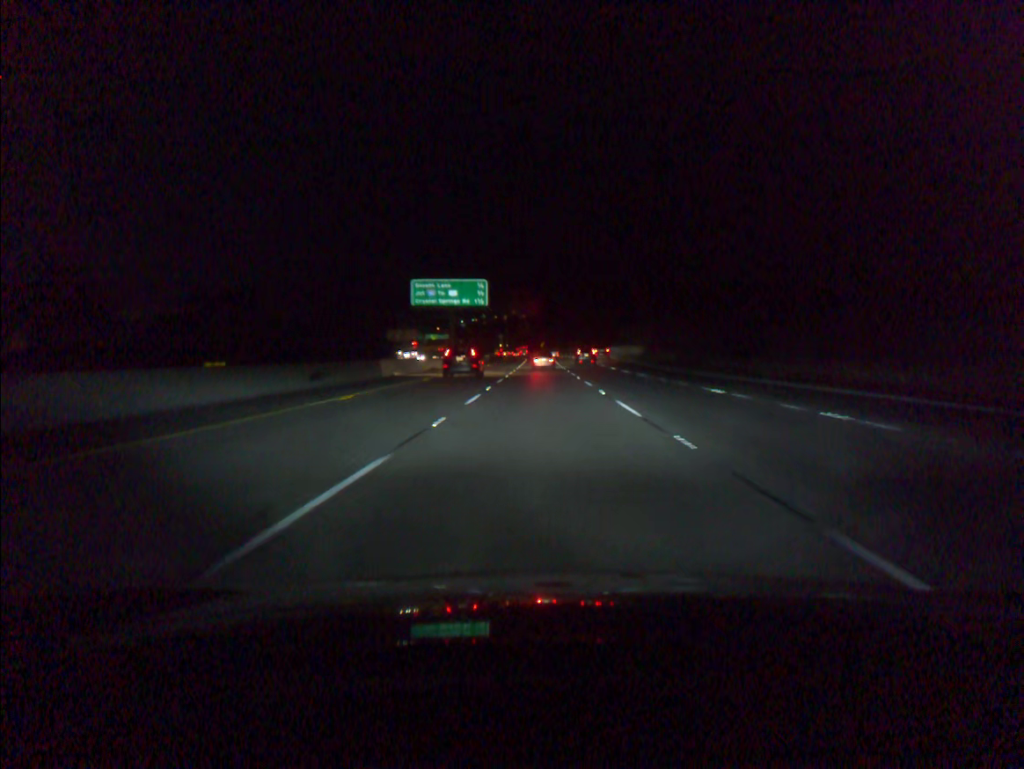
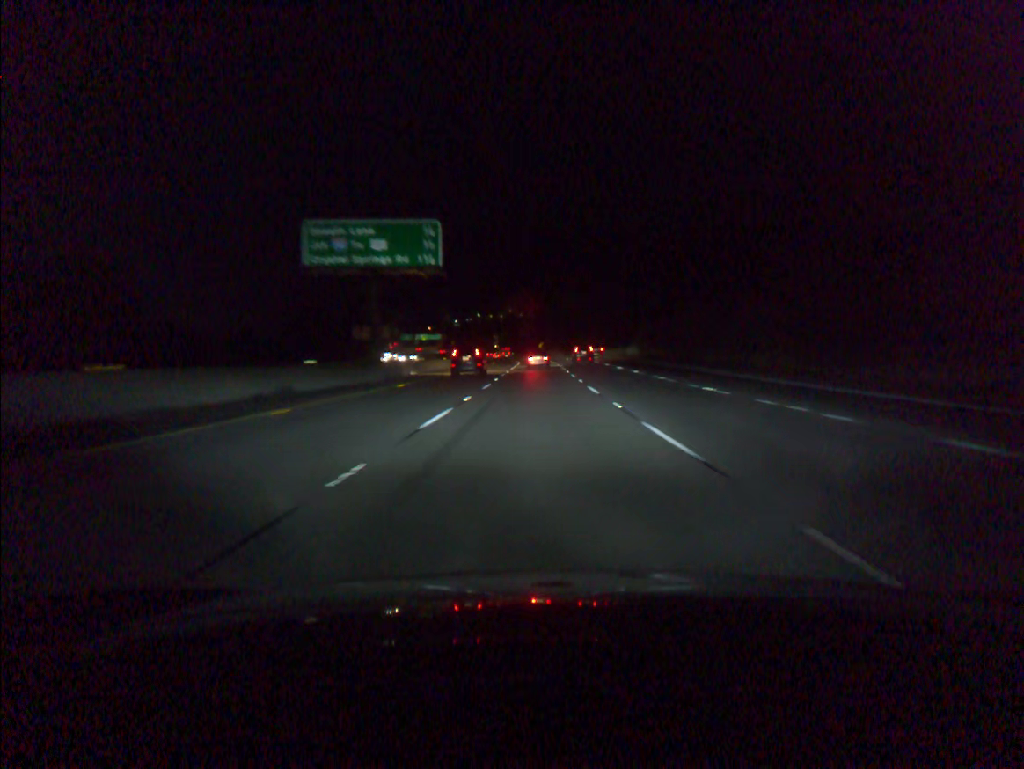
(+0.1, +34.4) m; 0°
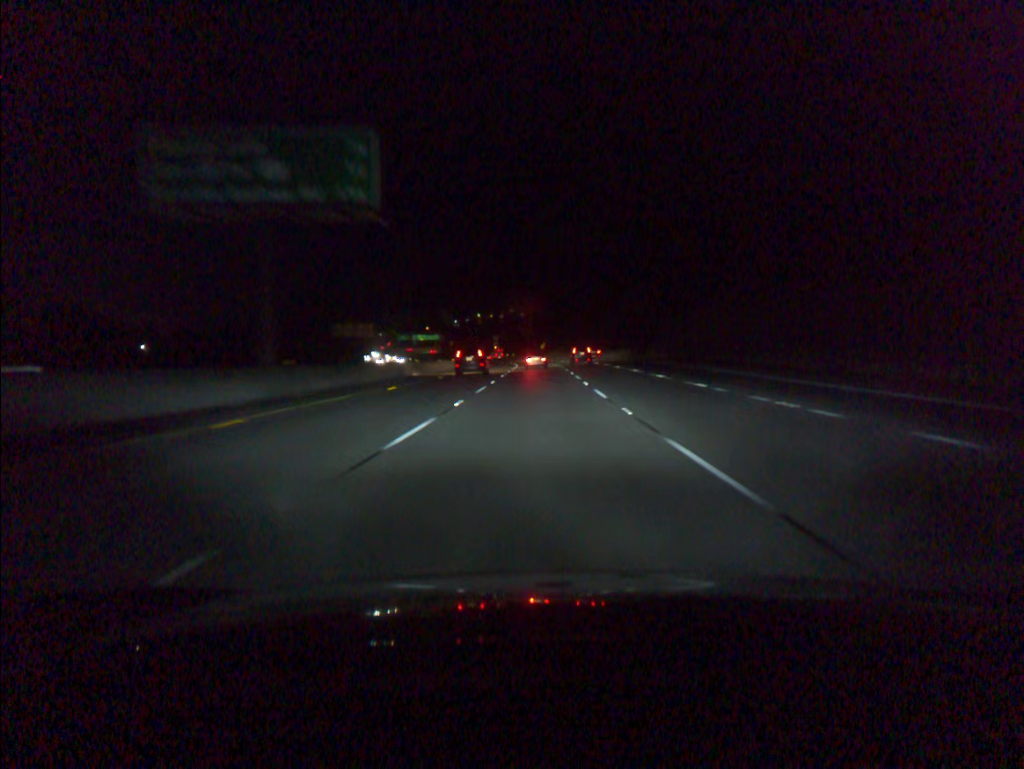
(0.0, +17.2) m; 0°
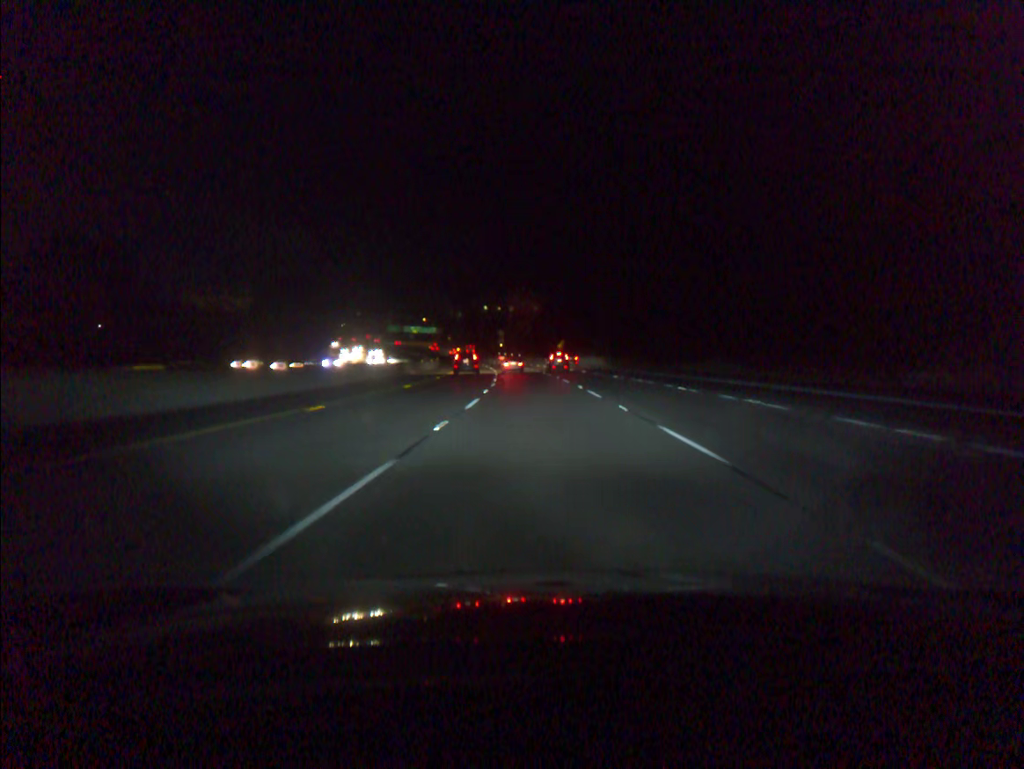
(-0.6, +68.7) m; -1°
